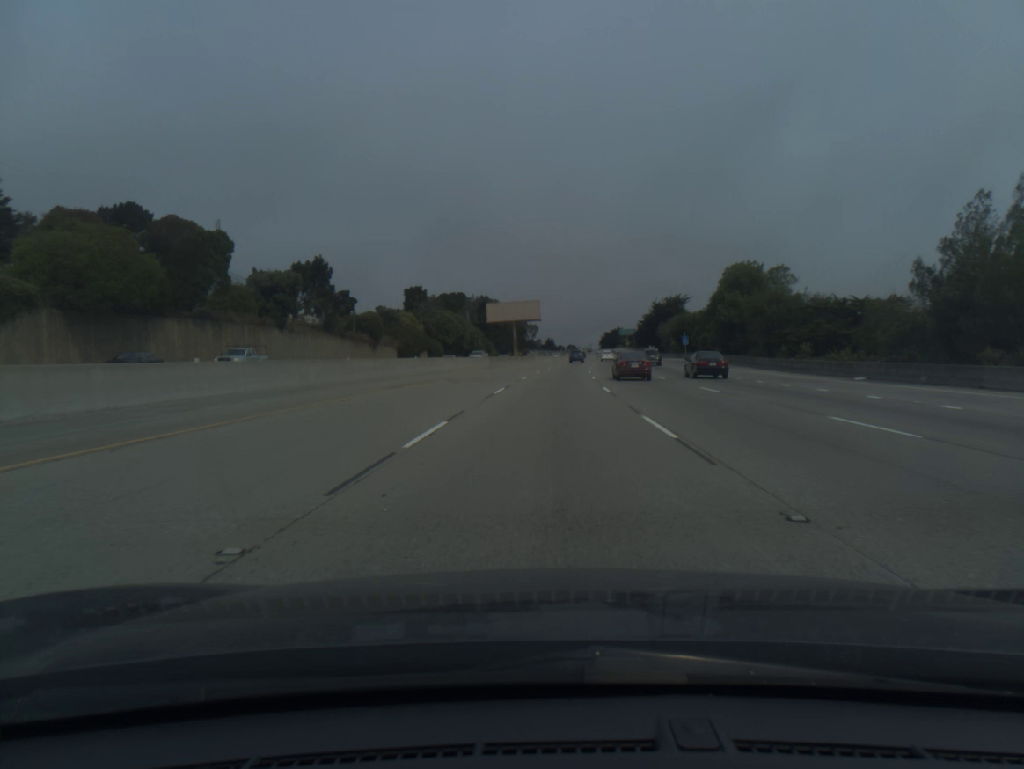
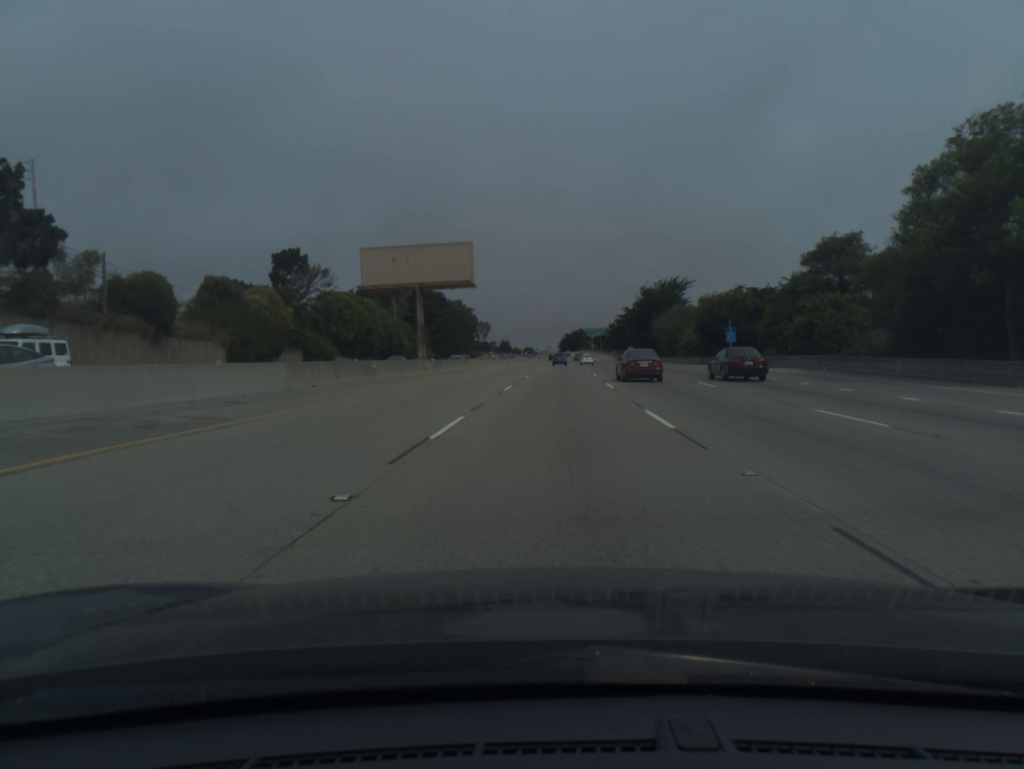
(+1.5, +56.9) m; +3°
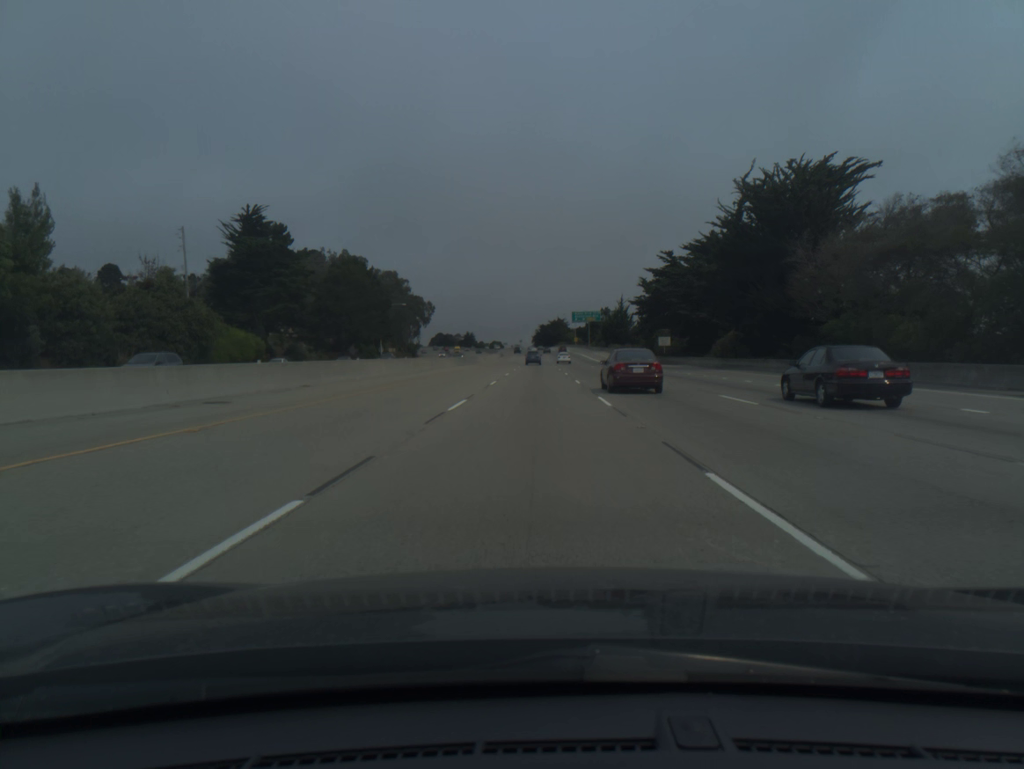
(+3.0, +96.1) m; +2°
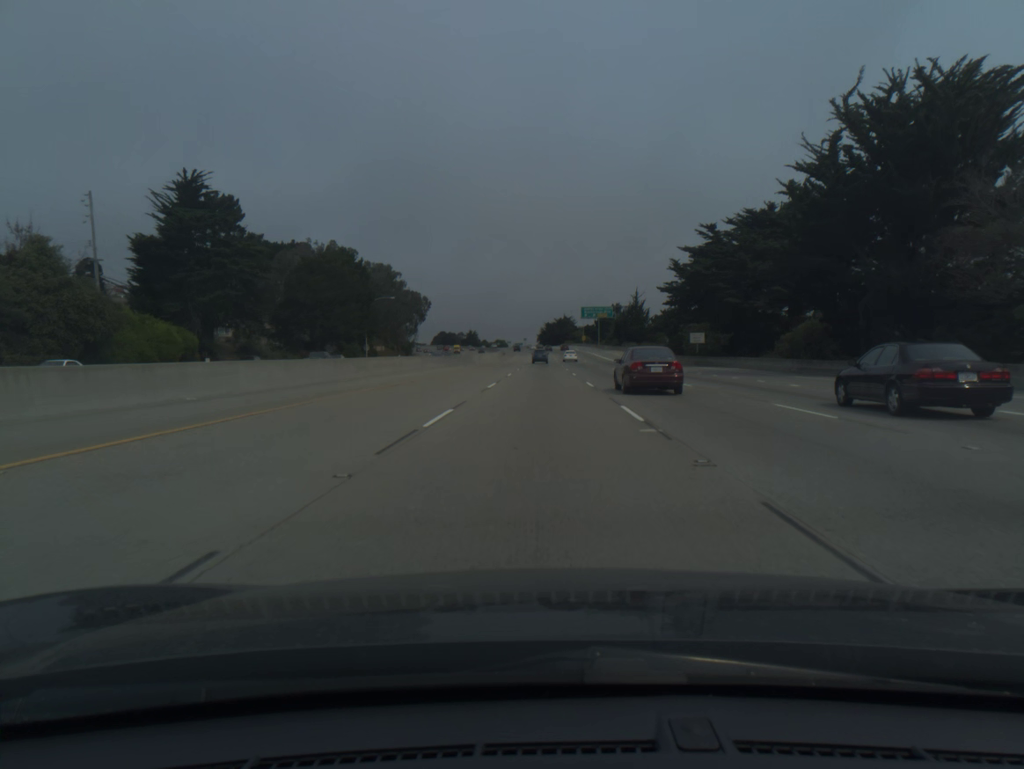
(-0.1, +19.3) m; 0°
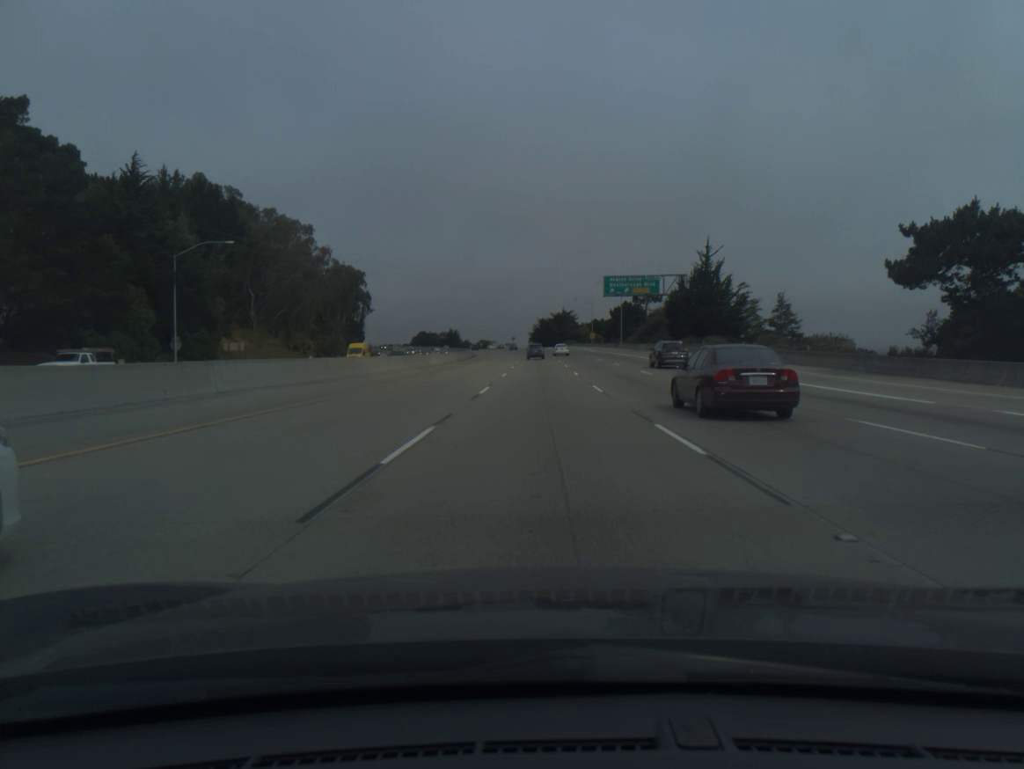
(0.0, +77.4) m; 0°
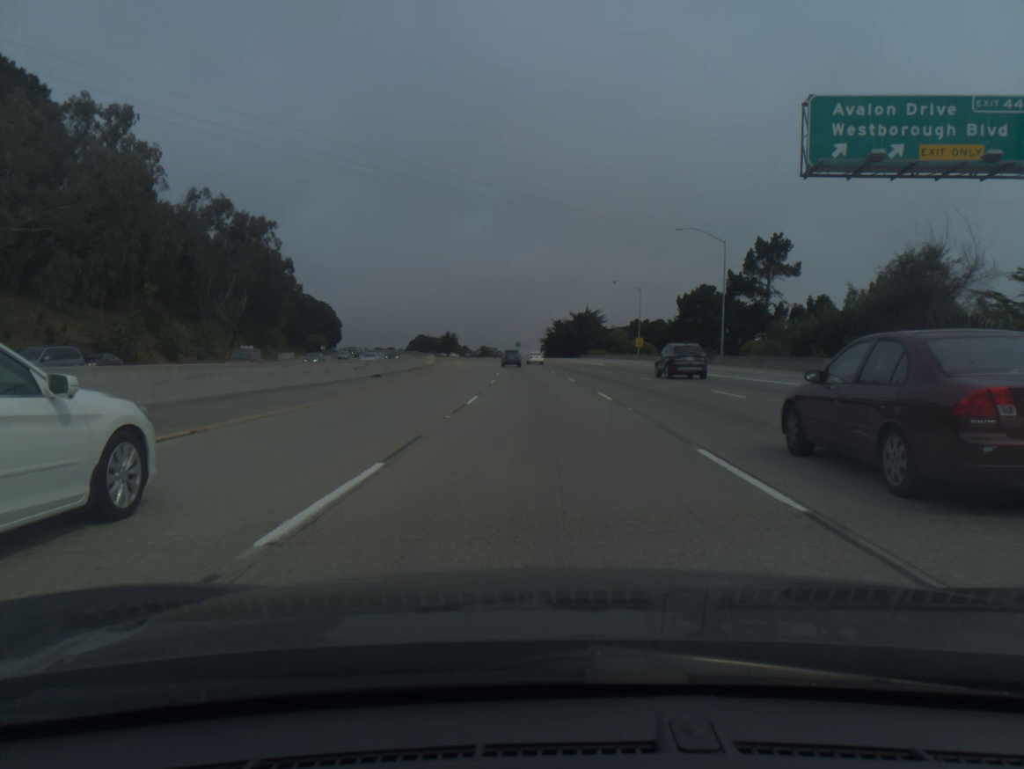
(-0.3, +76.4) m; -1°
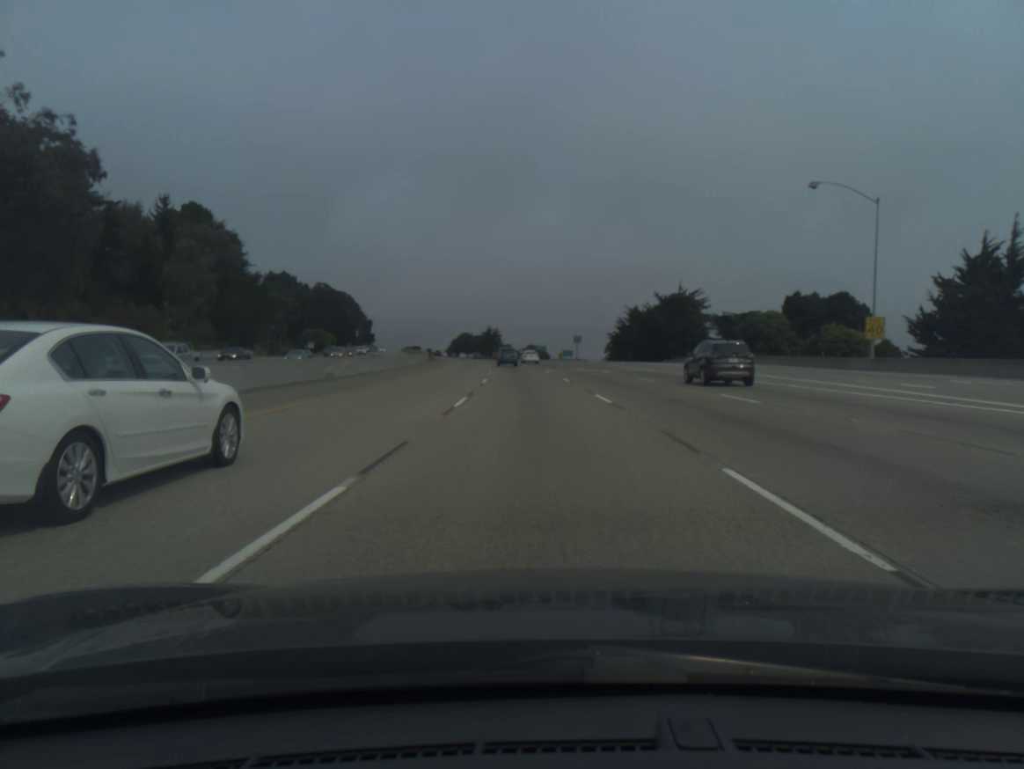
(-2.3, +74.6) m; -4°
